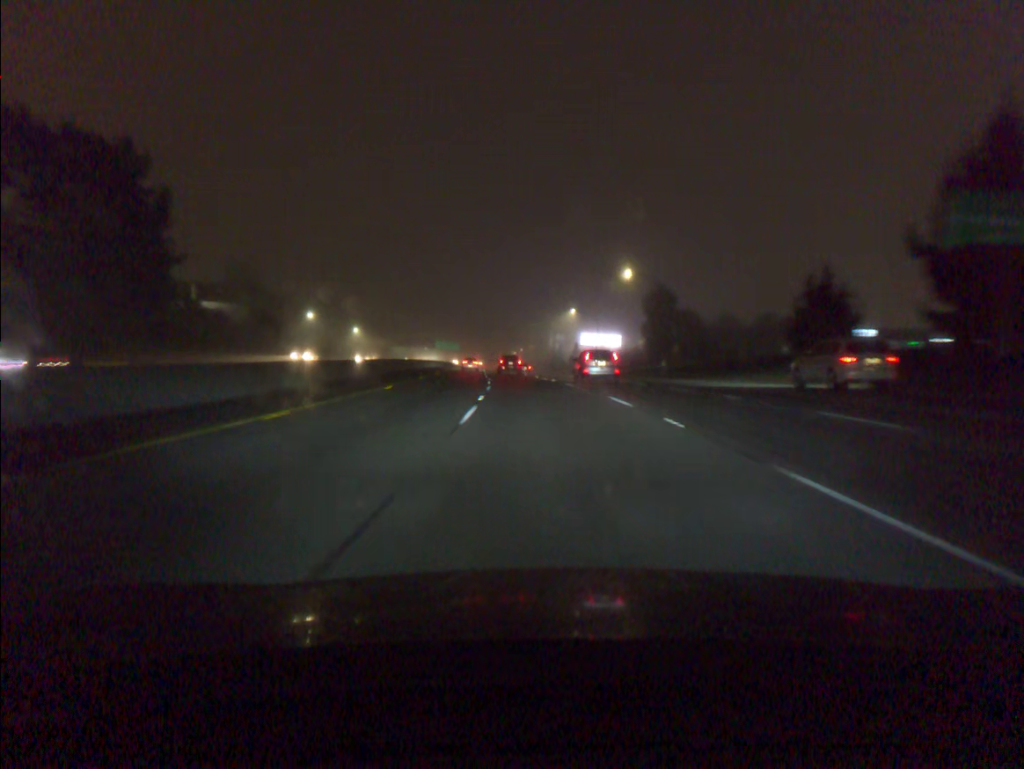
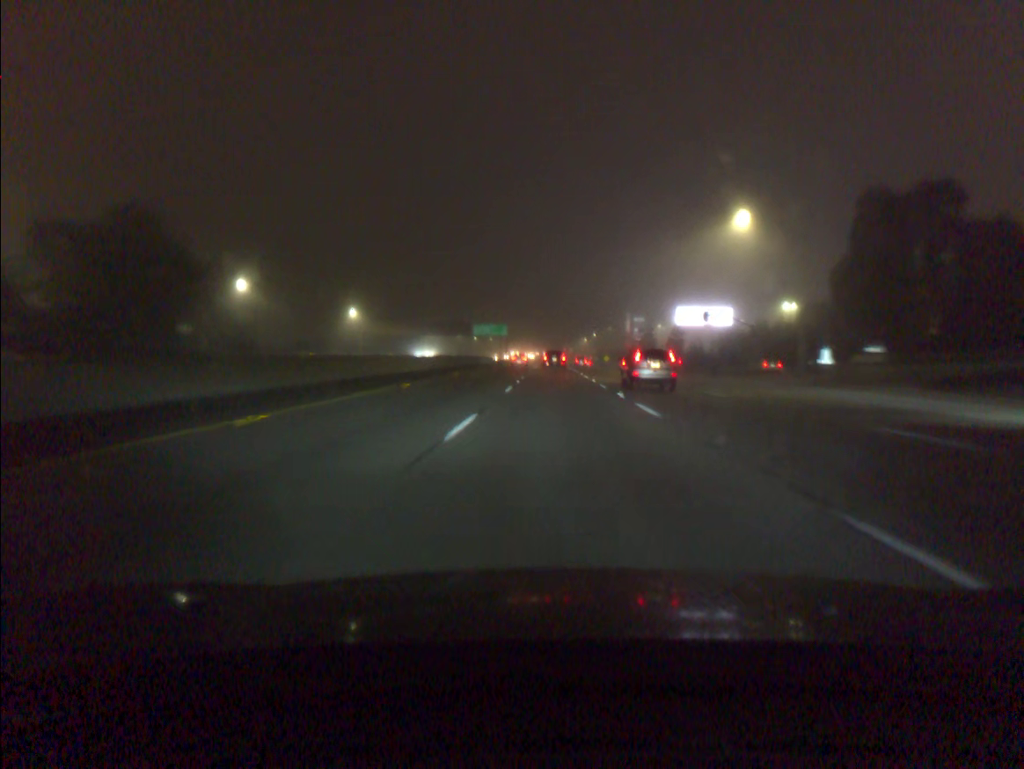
(-3.7, +75.2) m; -5°
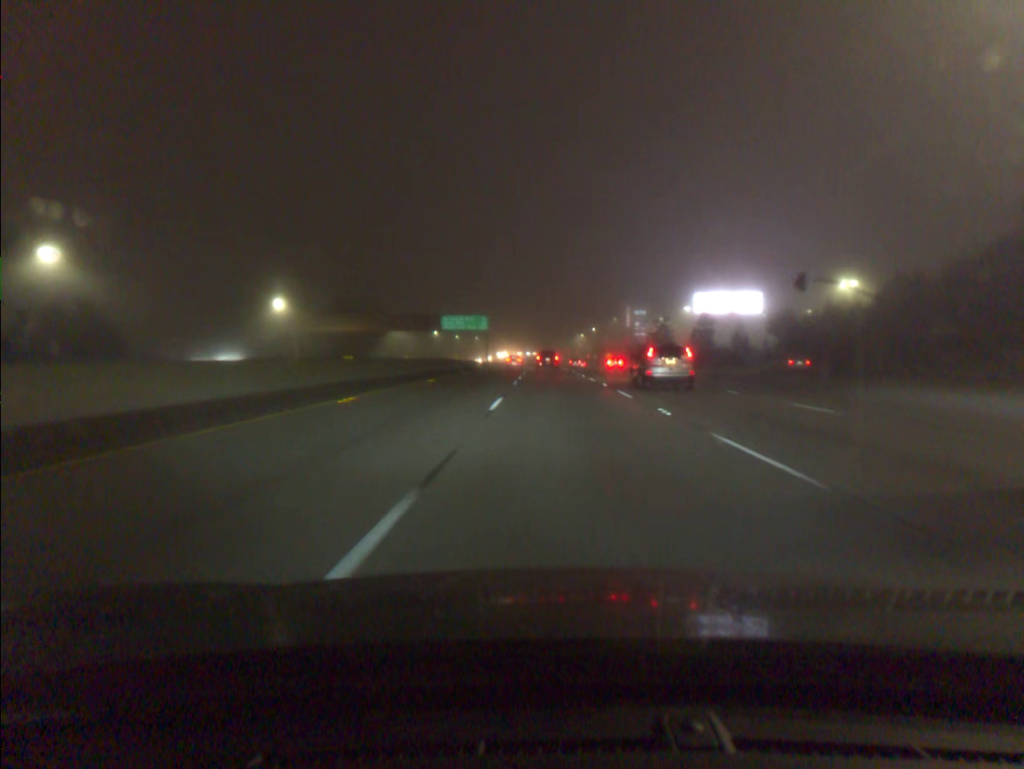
(+0.1, +37.9) m; +1°
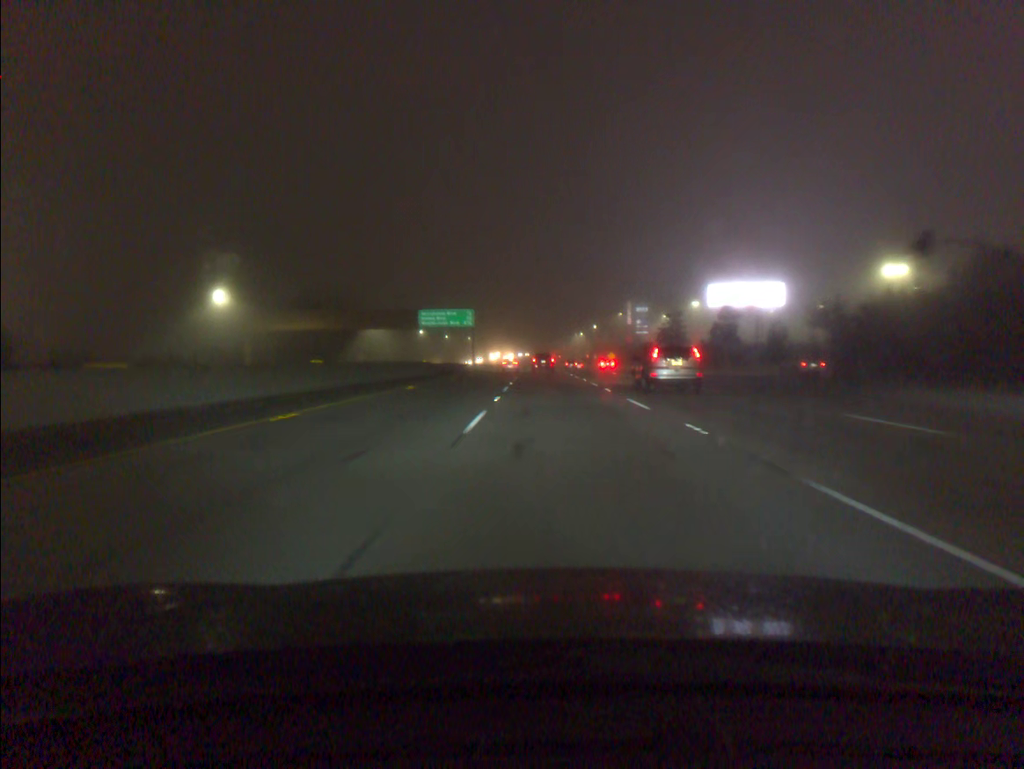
(+0.1, +19.0) m; 0°
